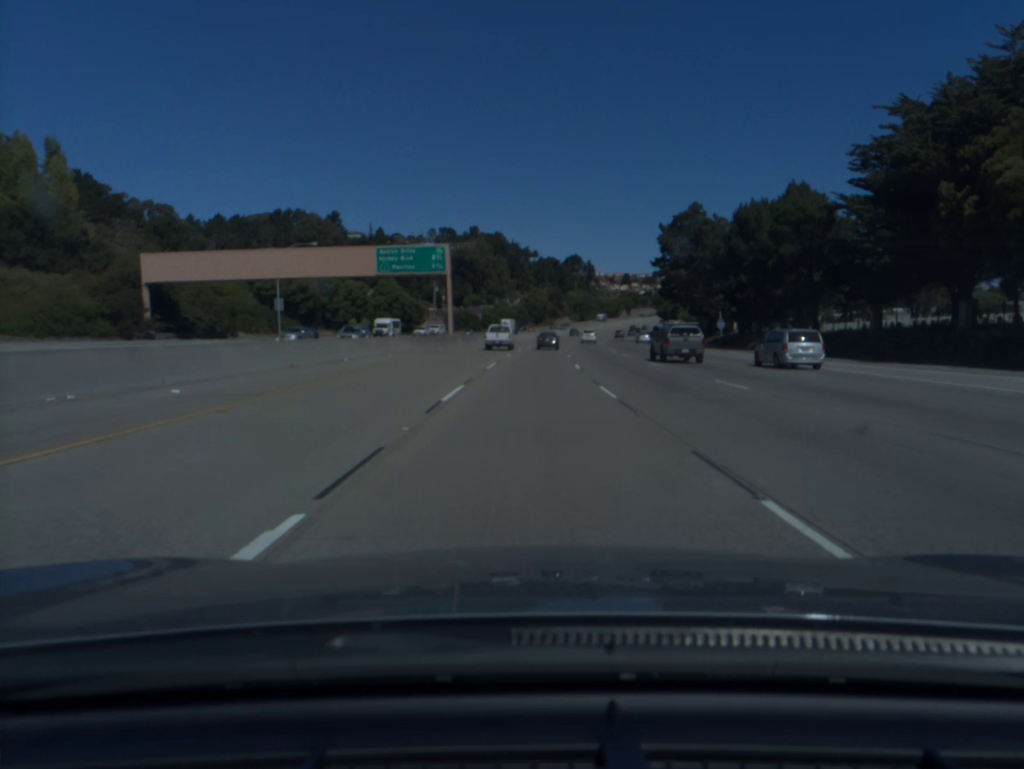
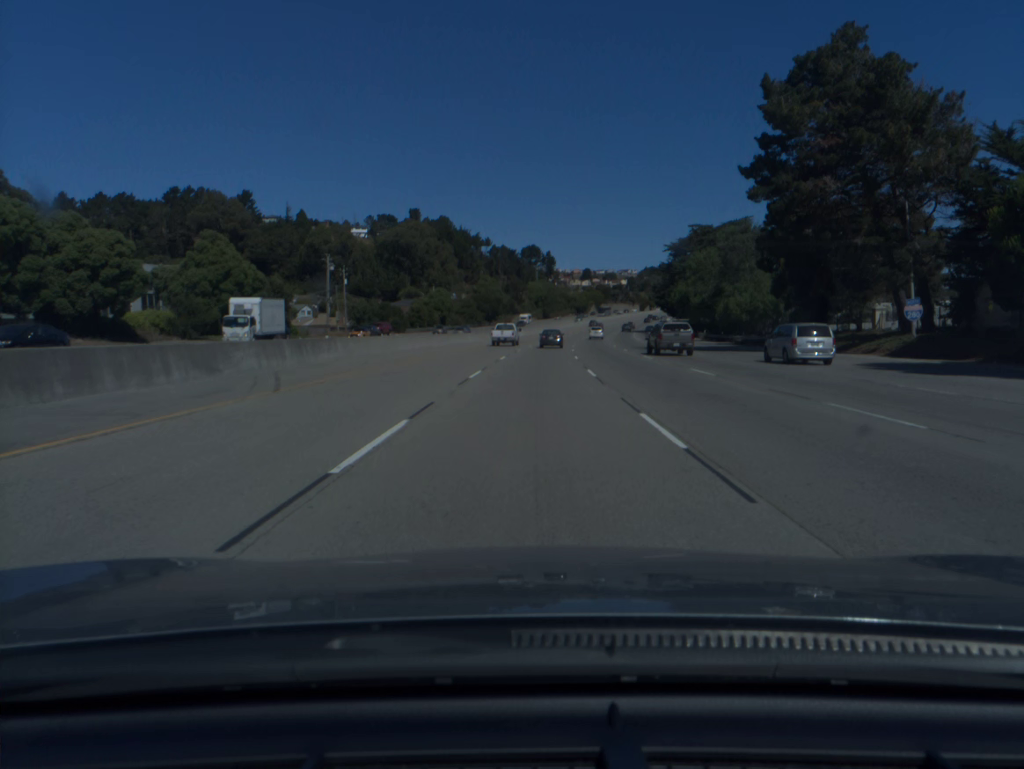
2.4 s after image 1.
(+1.7, +66.7) m; +3°
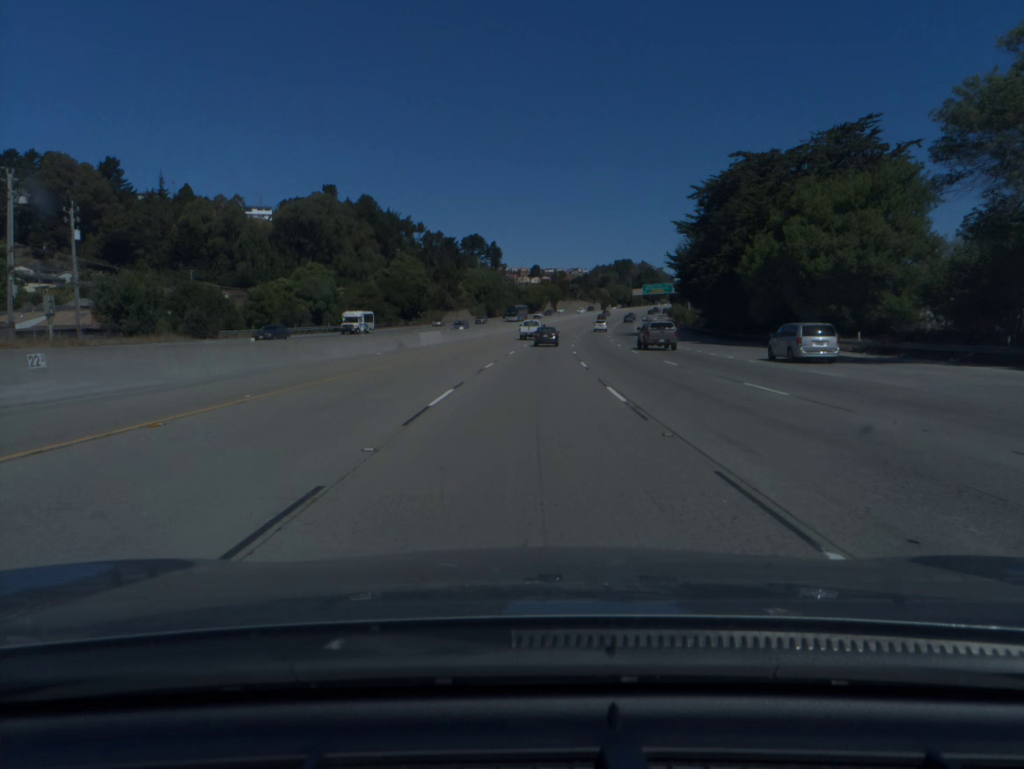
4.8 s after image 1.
(+2.2, +66.4) m; +4°
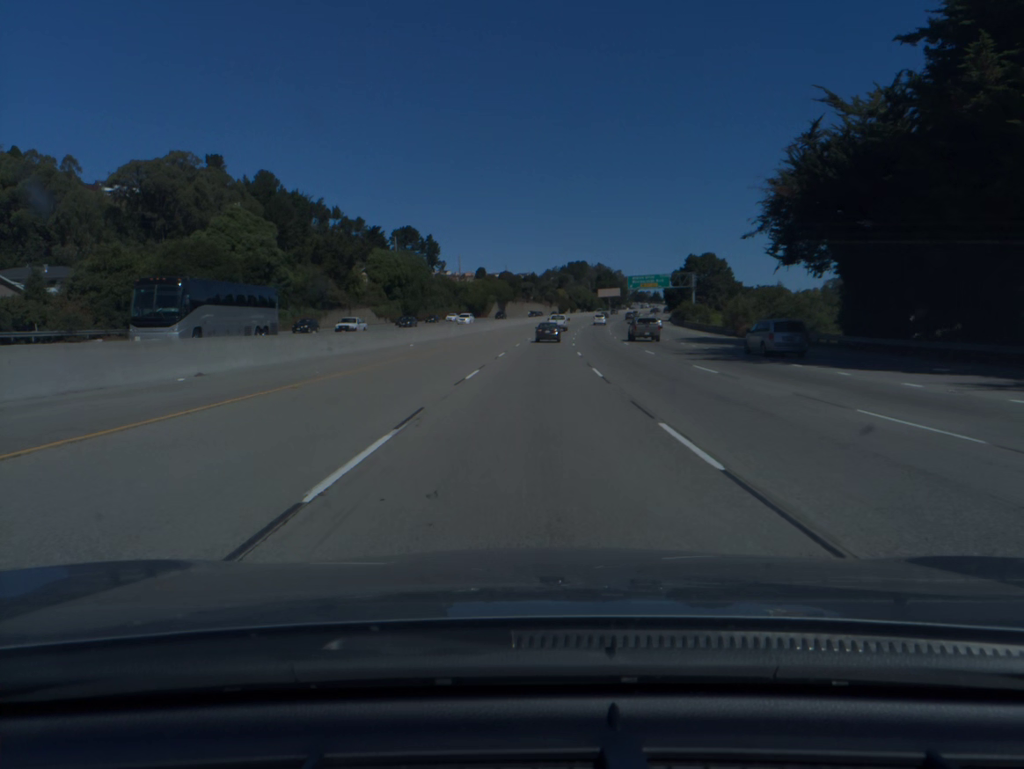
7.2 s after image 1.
(+2.2, +66.1) m; +4°
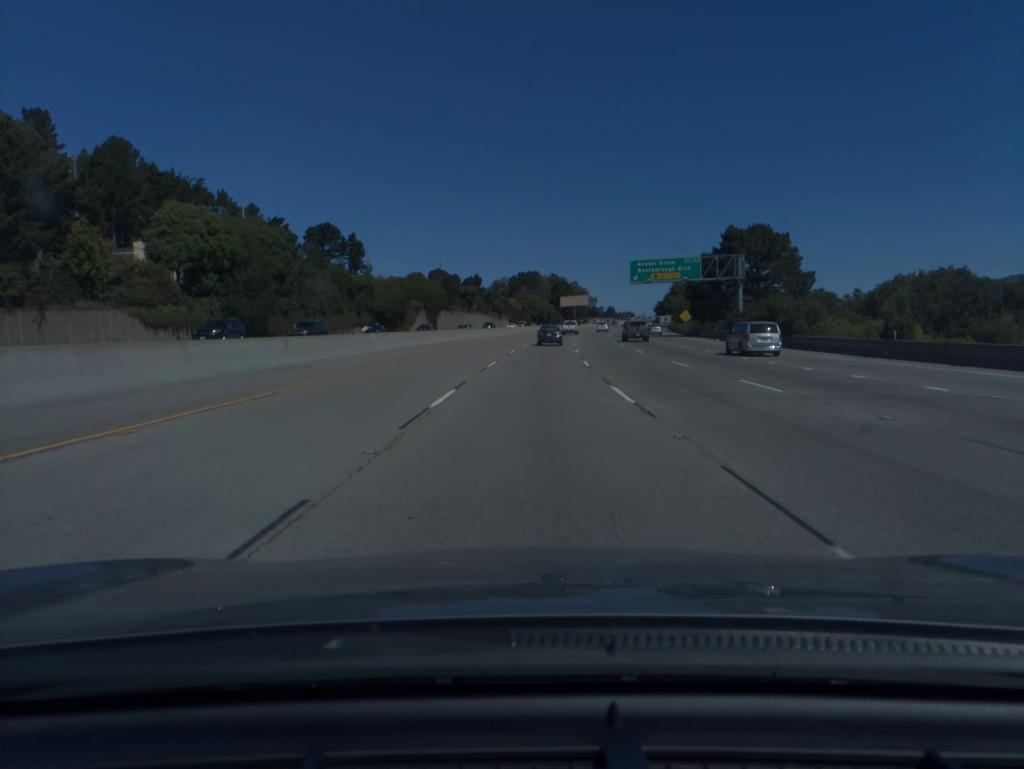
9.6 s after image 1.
(+2.1, +65.6) m; +4°
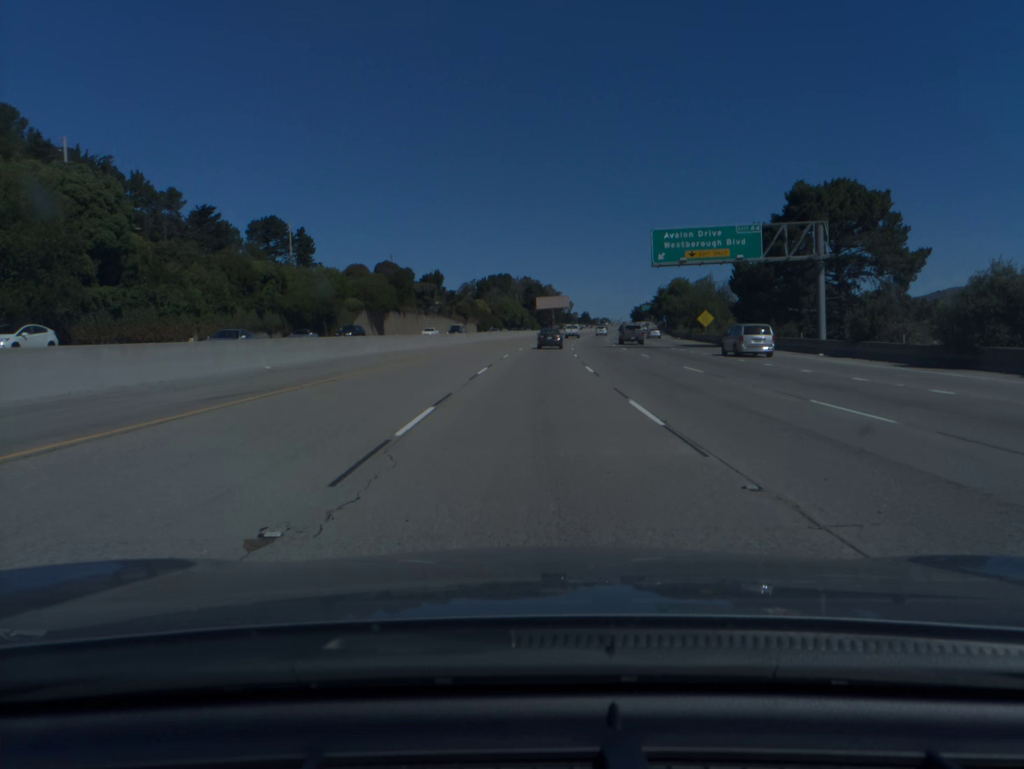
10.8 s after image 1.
(+0.5, +32.8) m; +2°
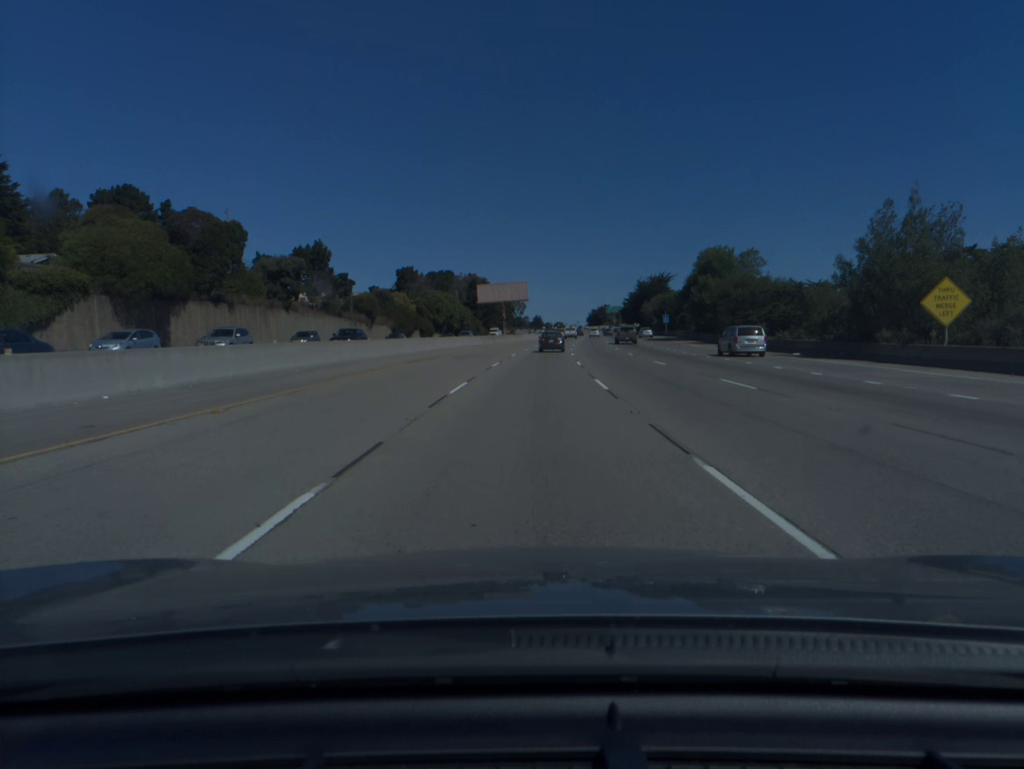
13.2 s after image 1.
(+2.2, +65.5) m; +4°
